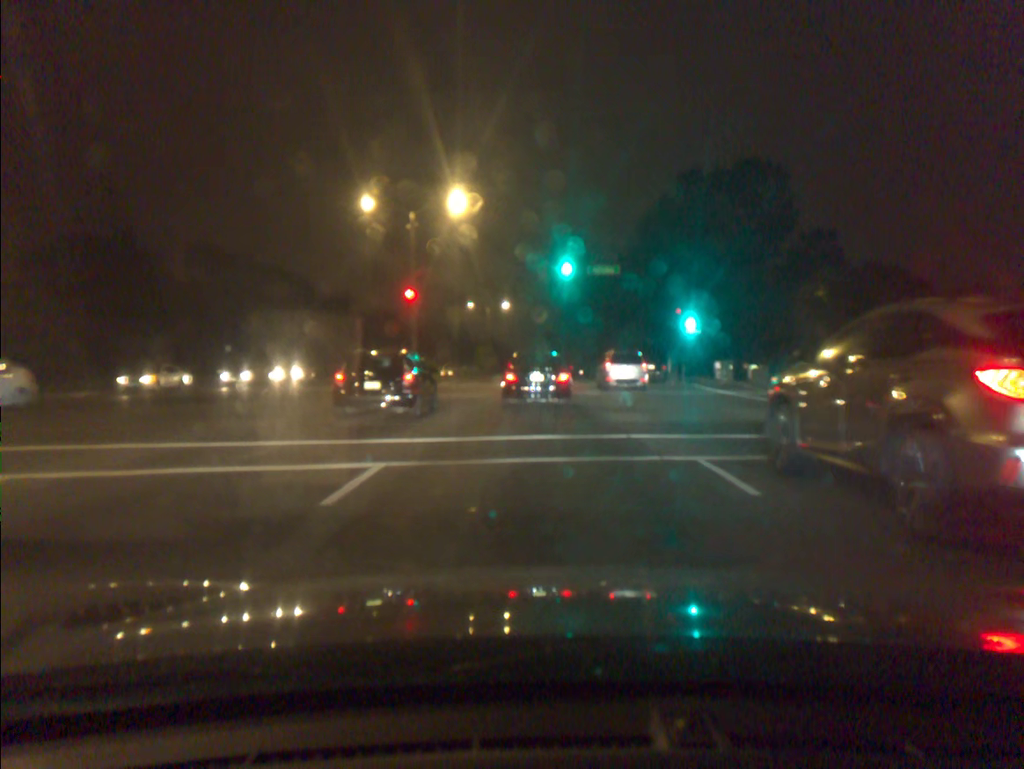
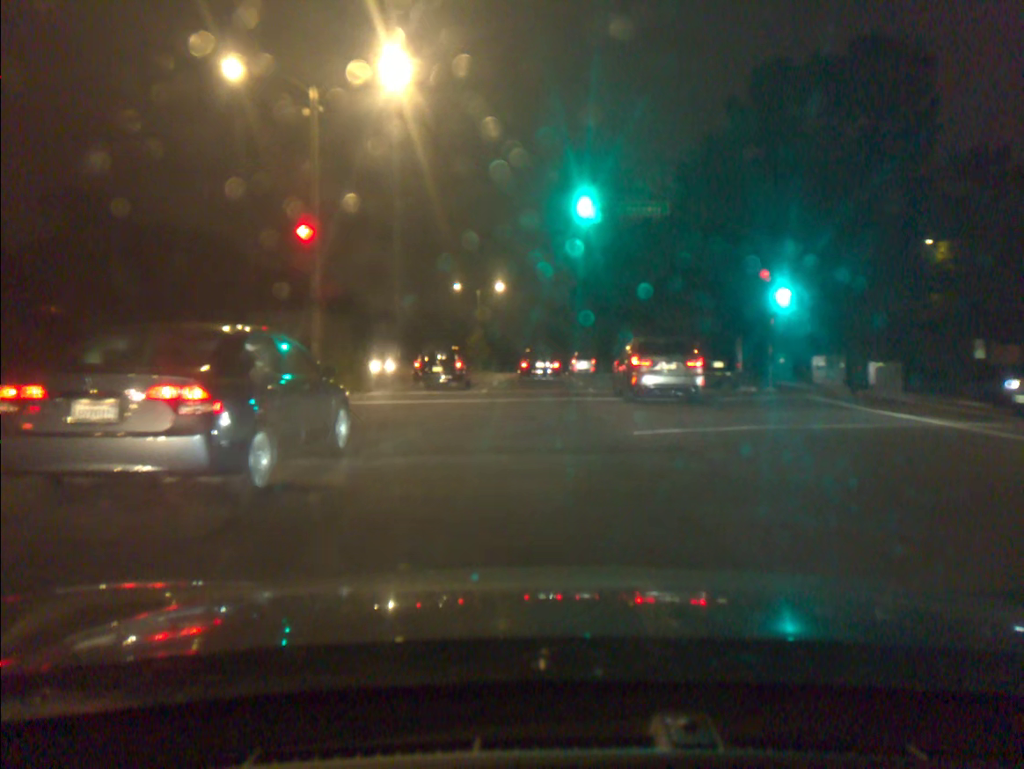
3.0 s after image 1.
(-0.2, +16.6) m; -1°
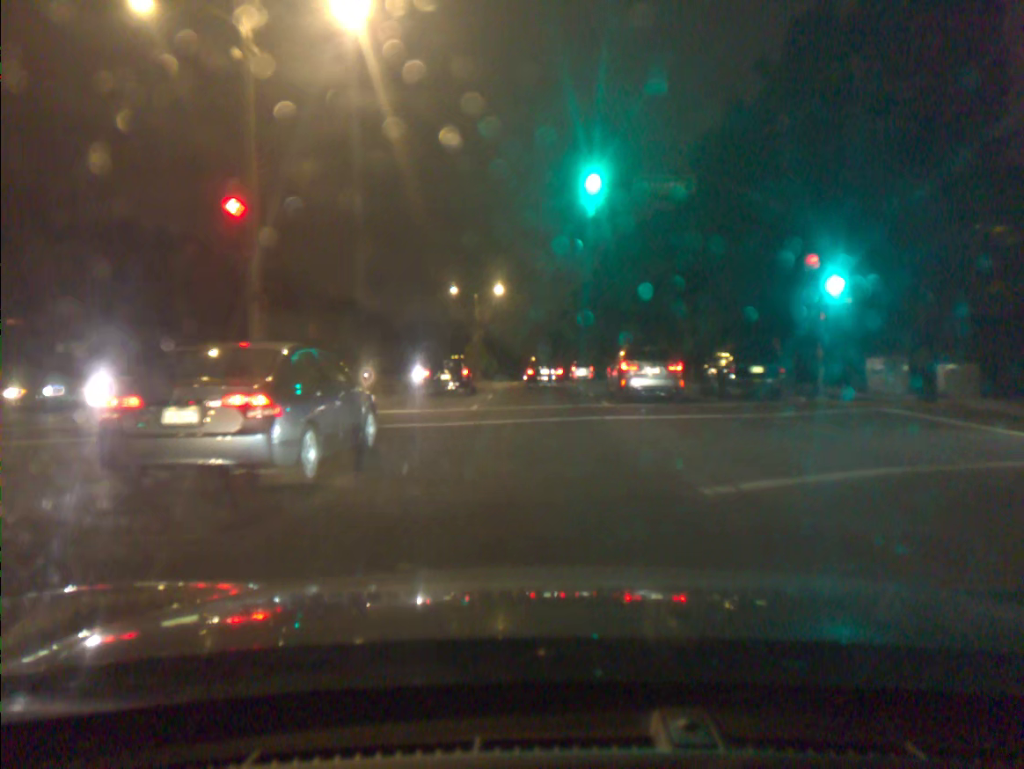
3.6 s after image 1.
(0.0, +4.8) m; 0°
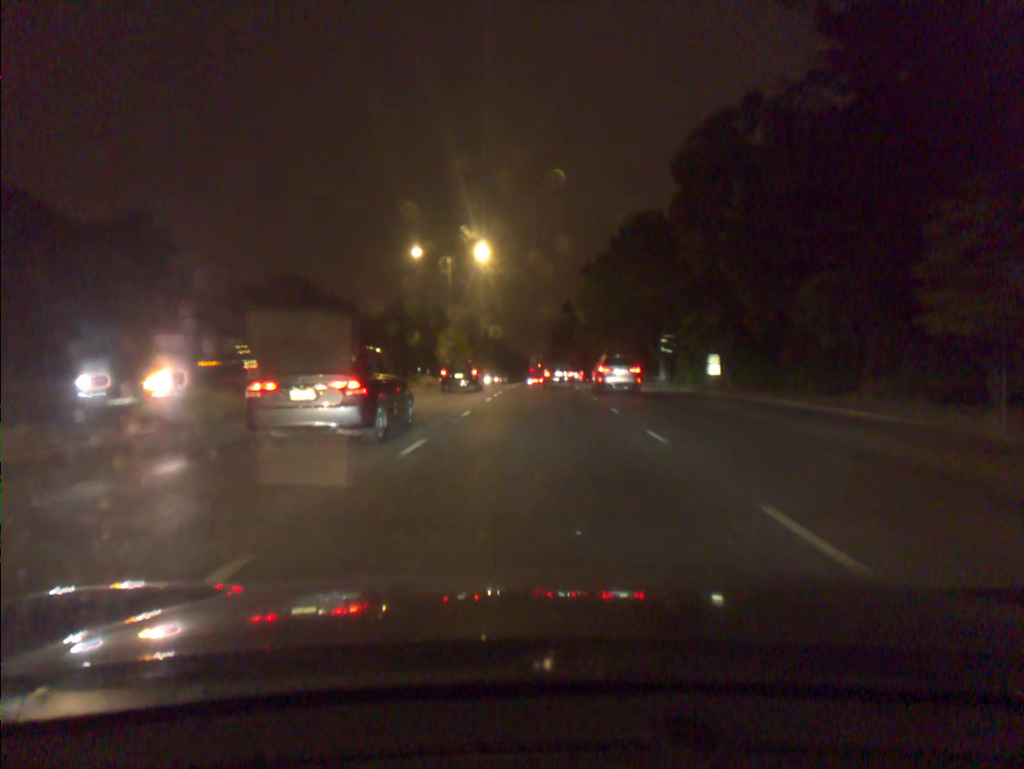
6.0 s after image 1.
(0.0, +23.1) m; 0°
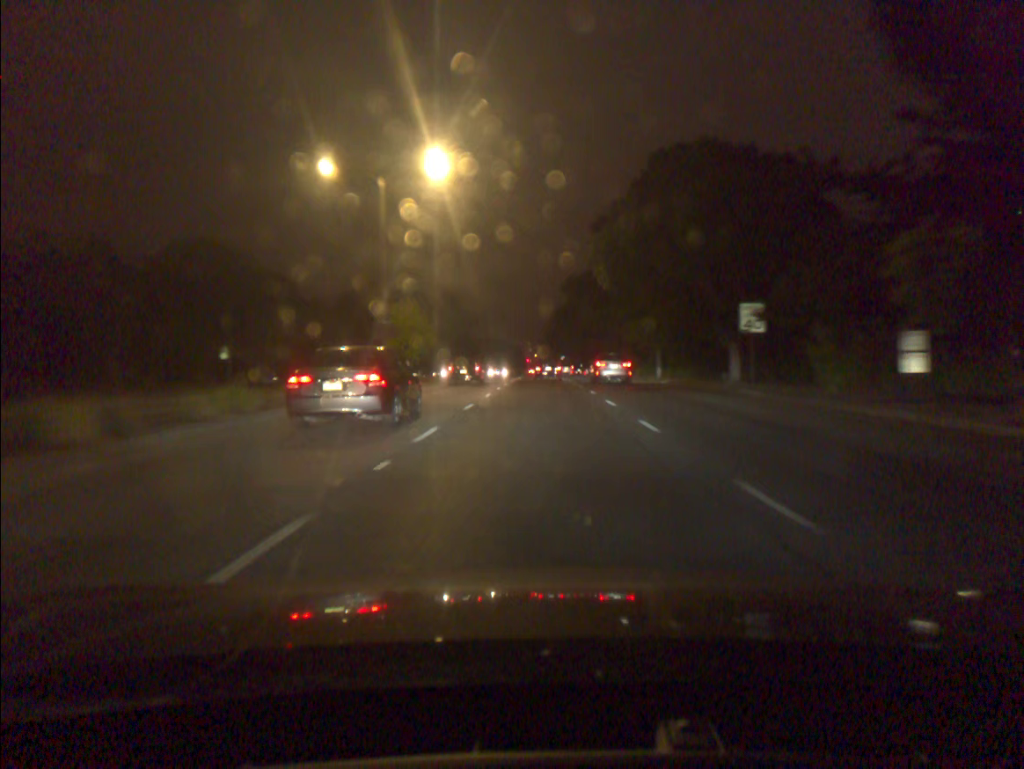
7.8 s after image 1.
(+0.1, +20.9) m; 0°
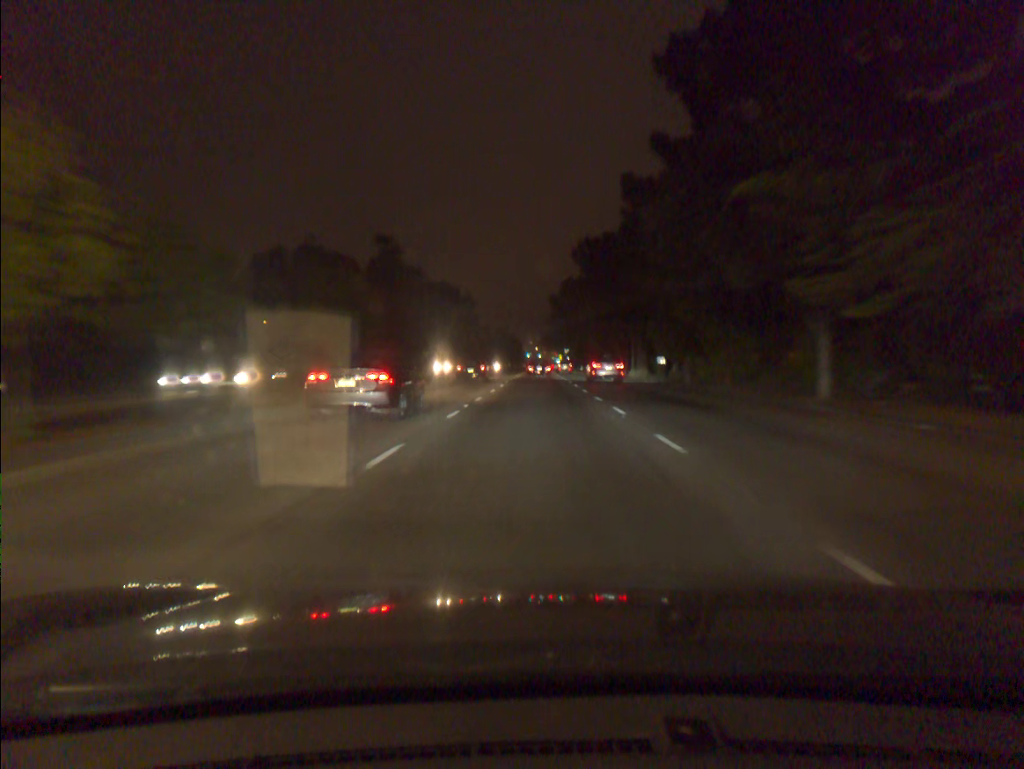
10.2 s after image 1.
(+0.1, +32.1) m; 0°
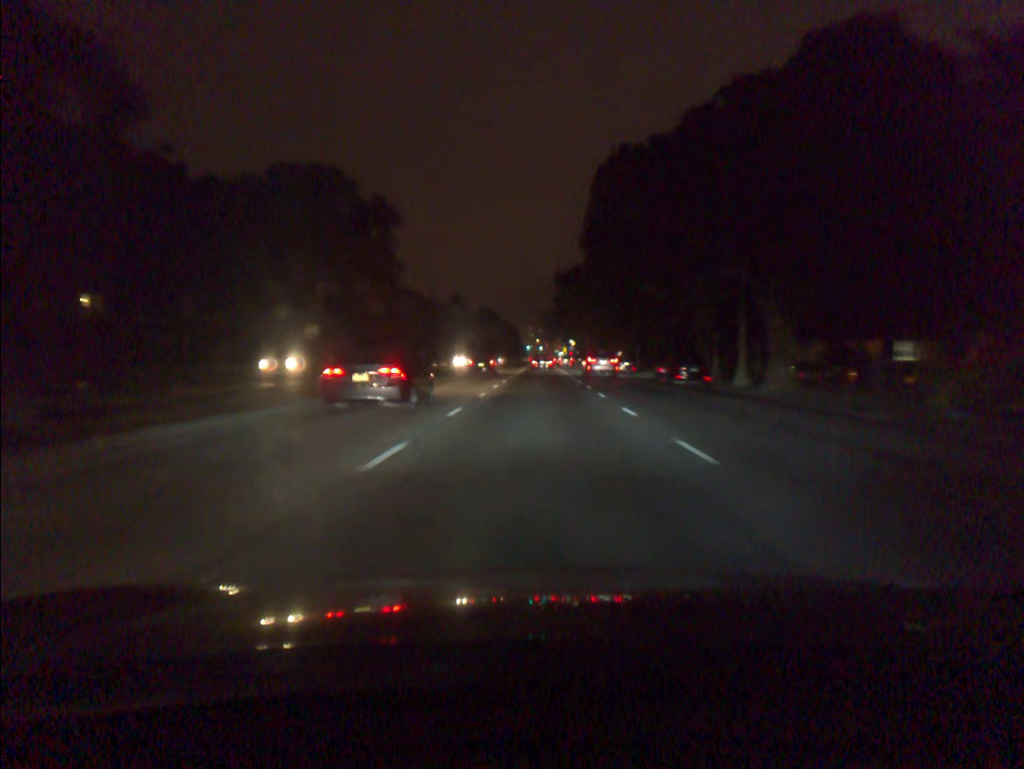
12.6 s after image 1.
(-0.1, +36.4) m; 0°
